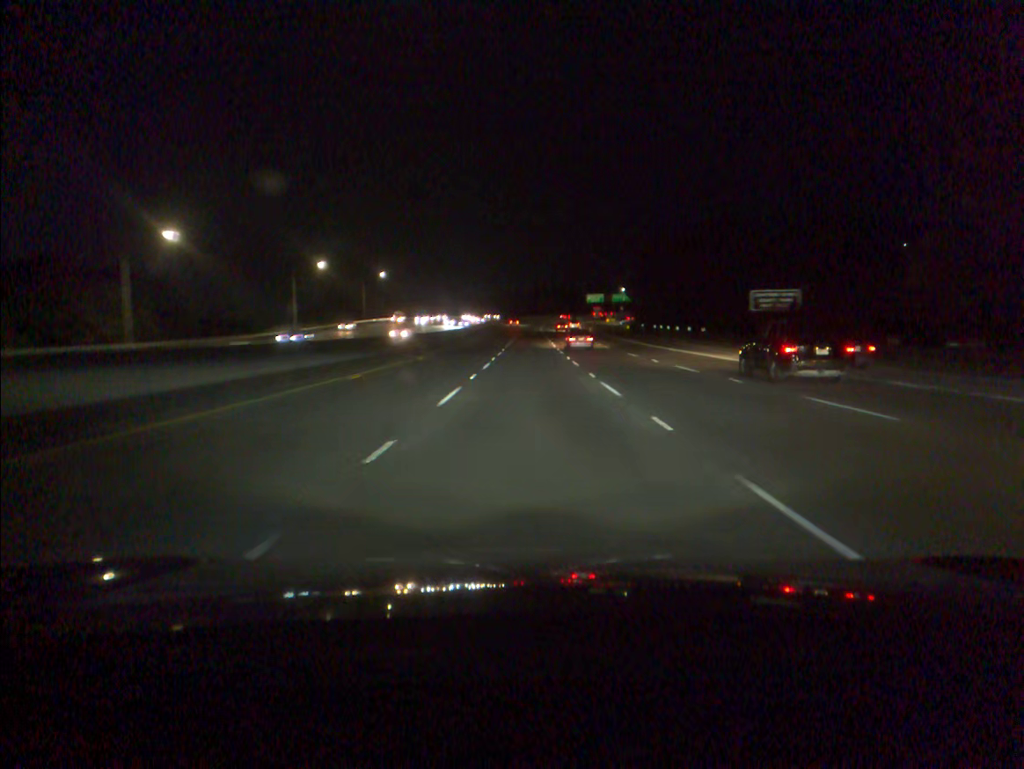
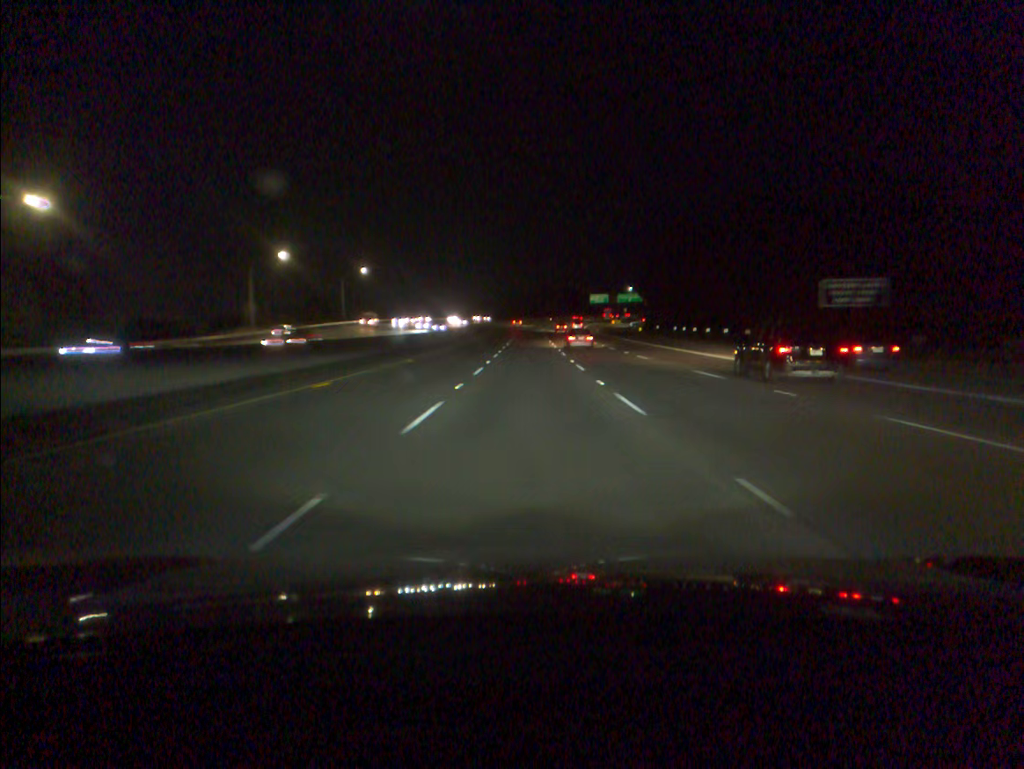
(0.0, +18.0) m; 0°
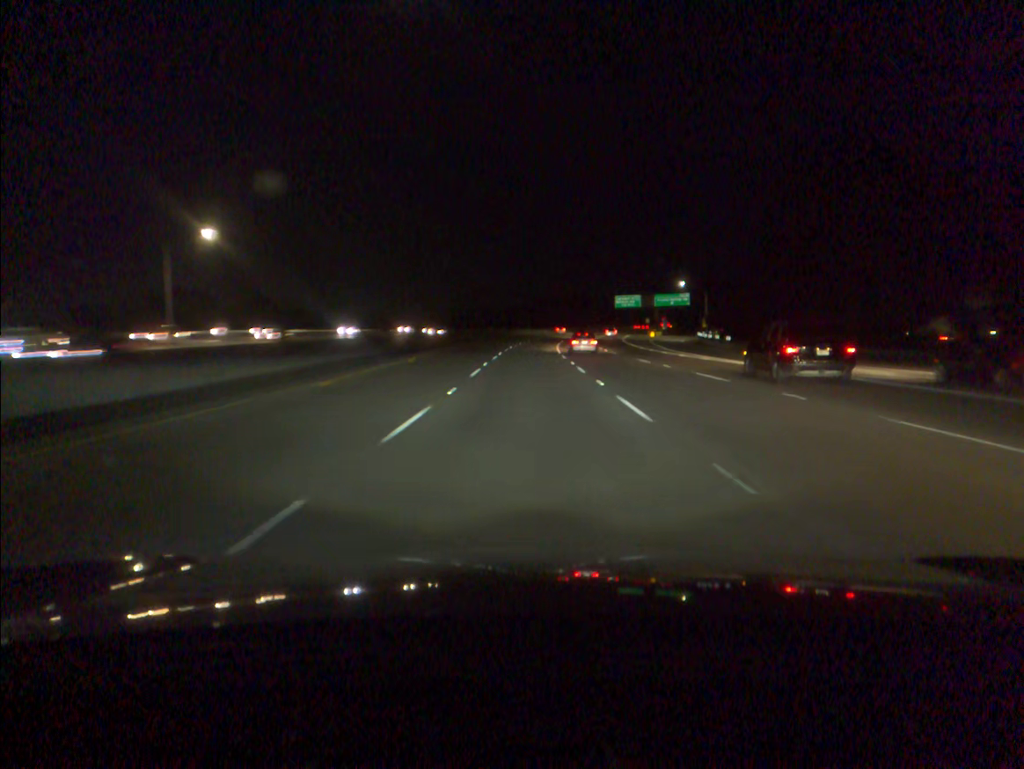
(-0.1, +72.1) m; 0°
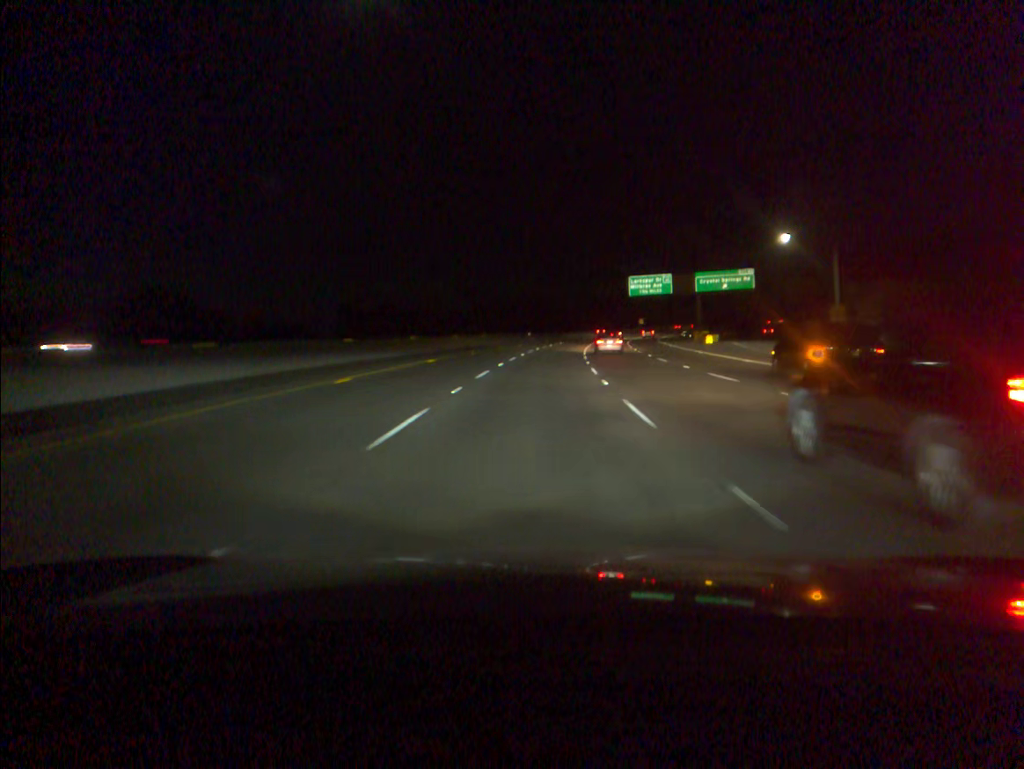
(+0.7, +71.7) m; +3°
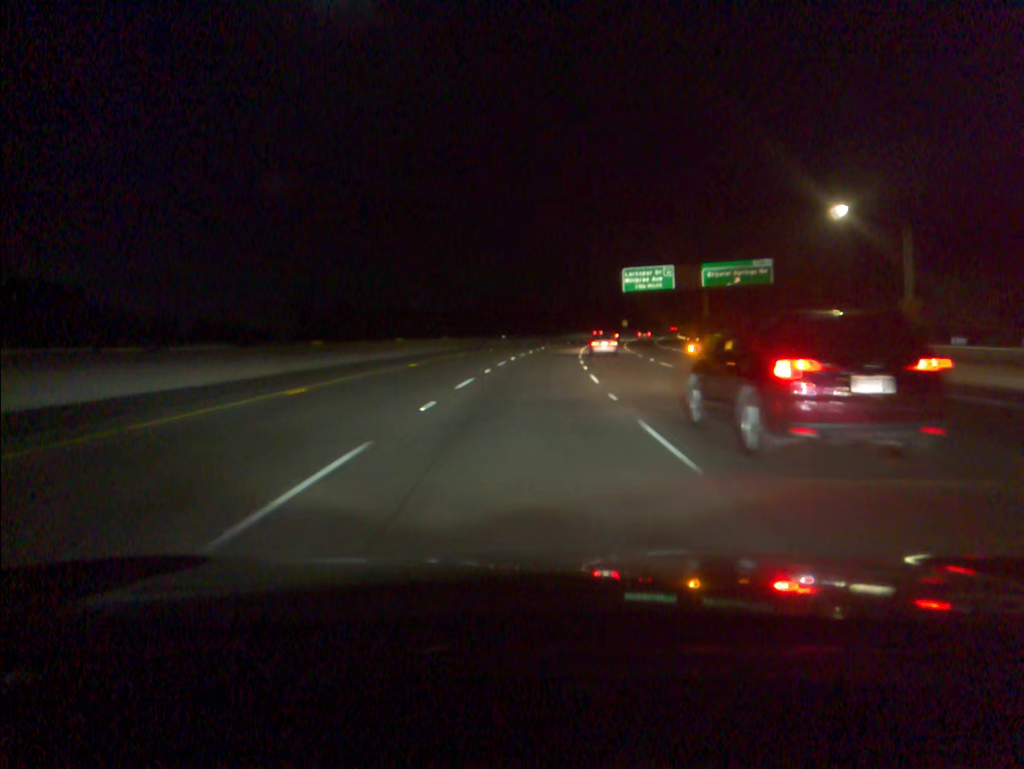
(+0.3, +18.0) m; +2°
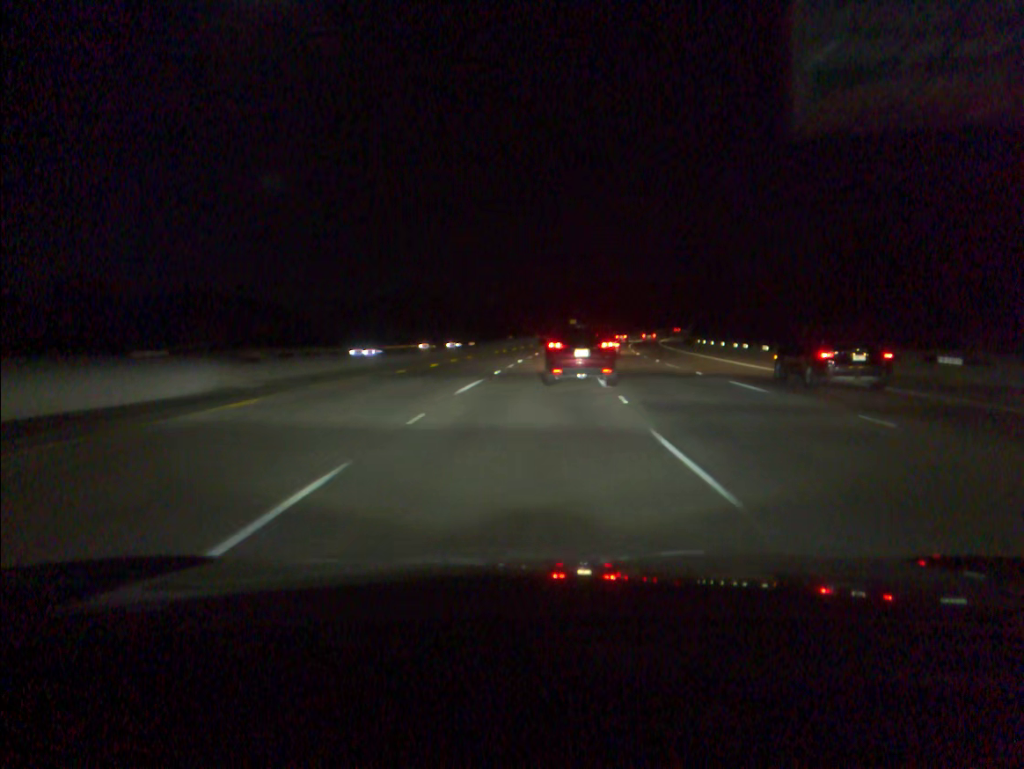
(+3.3, +72.3) m; +6°
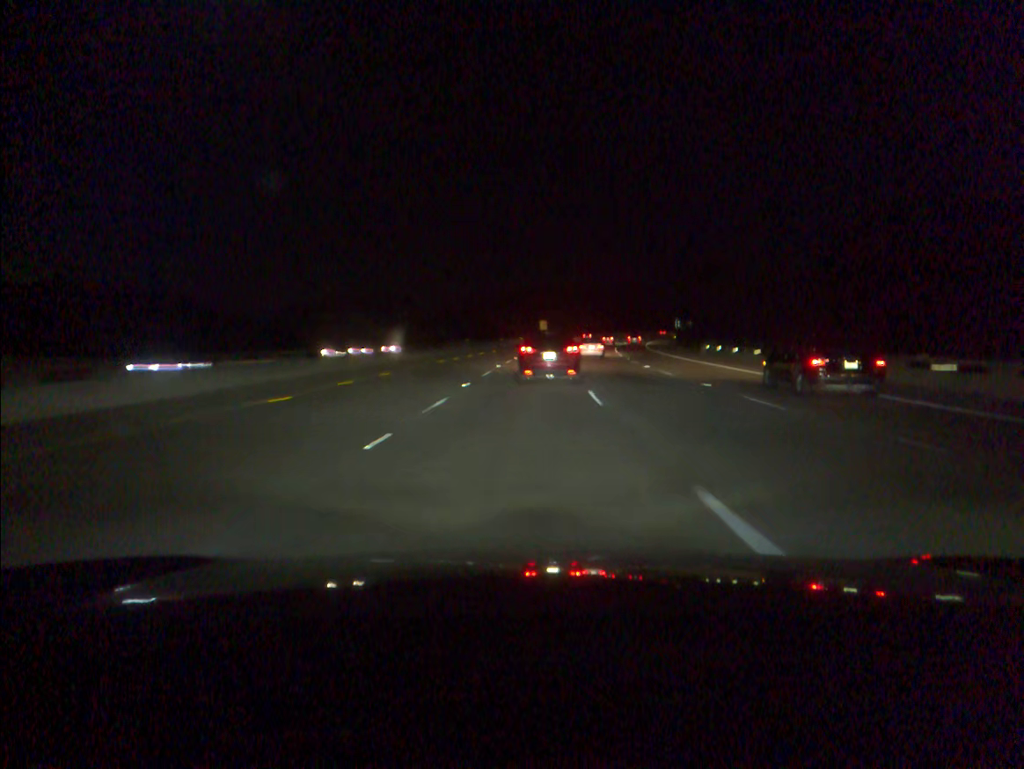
(+0.4, +18.3) m; +3°
